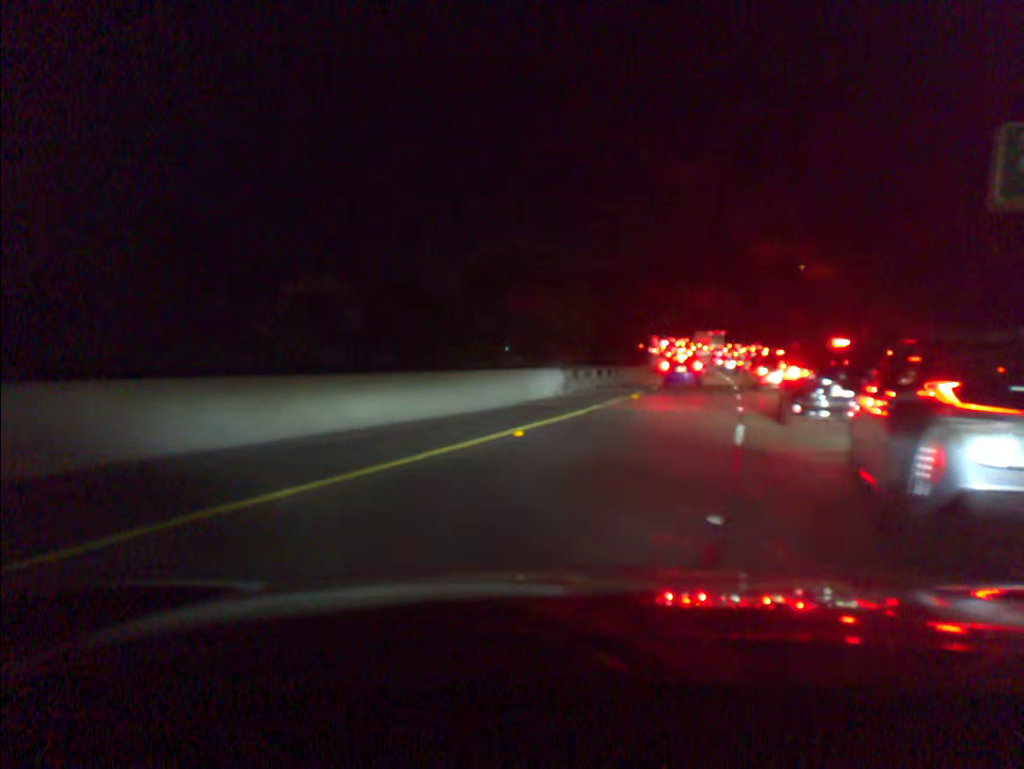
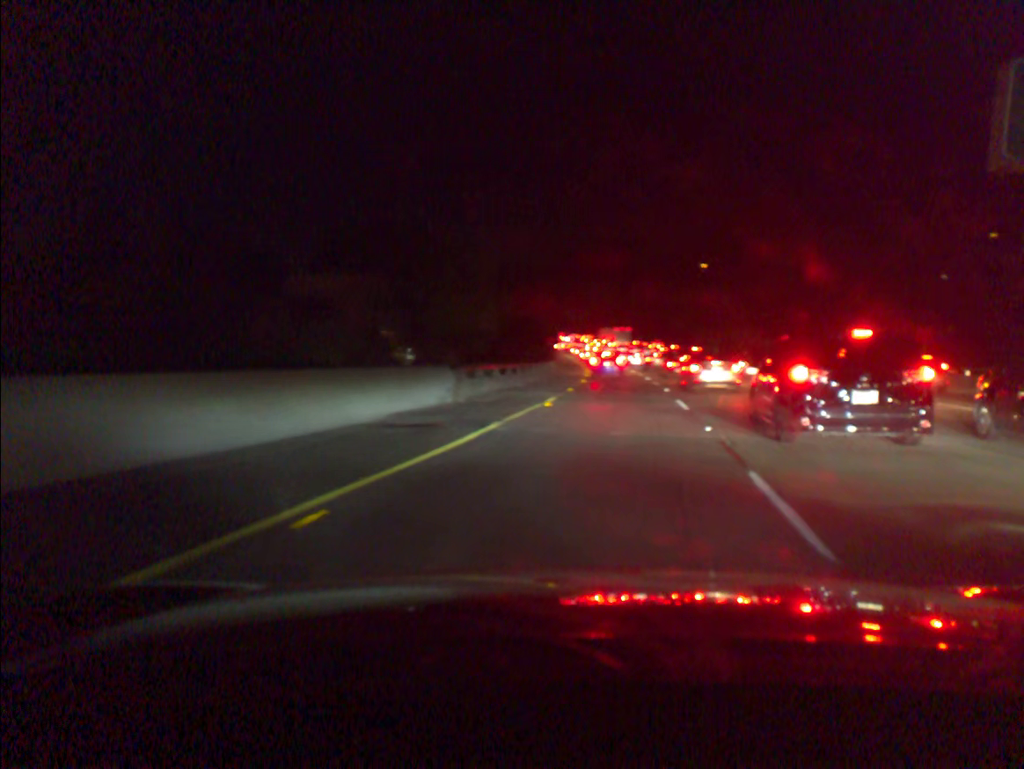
(+0.6, +7.1) m; +9°
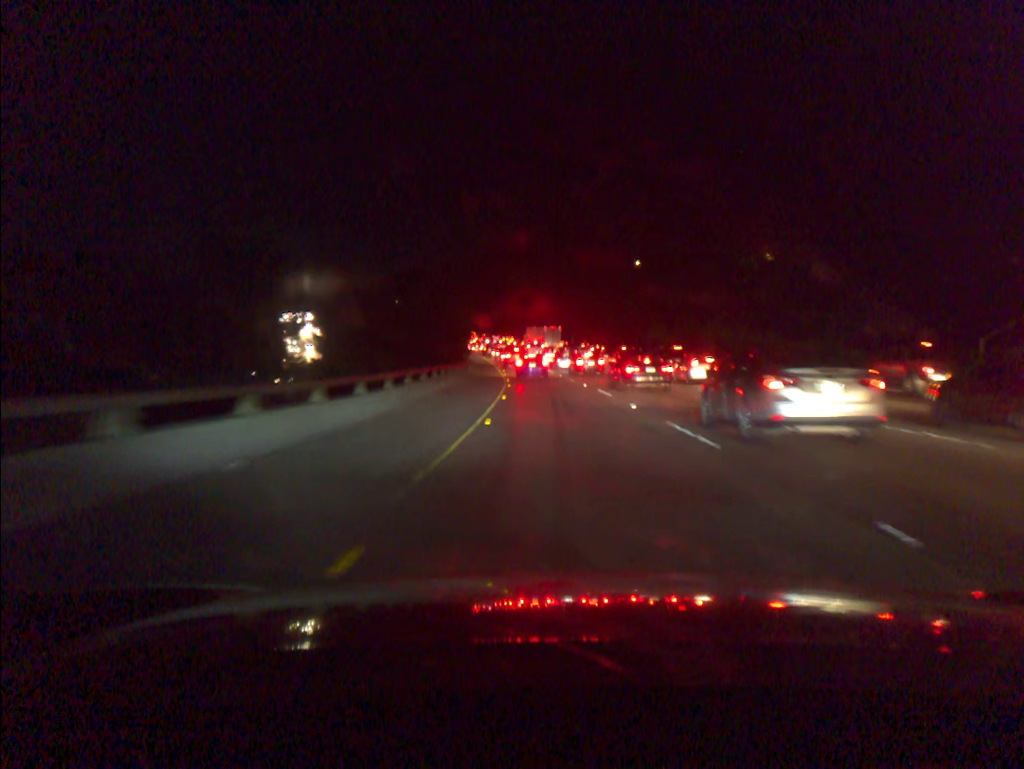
(+1.2, +23.6) m; +4°
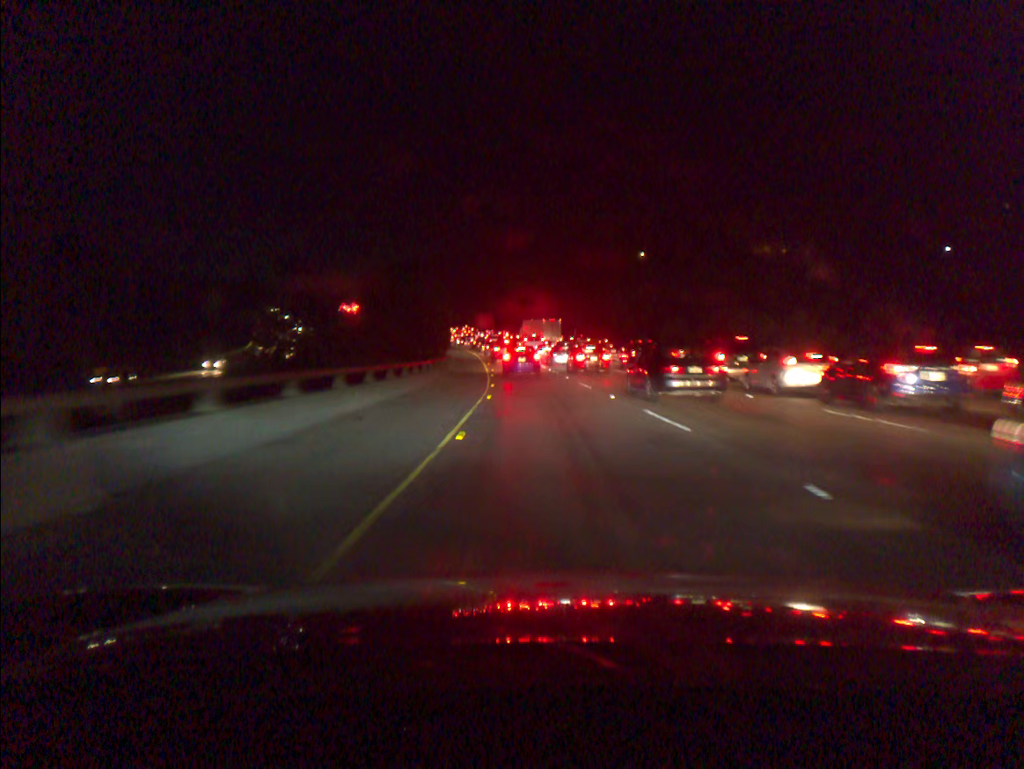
(0.0, +13.2) m; 0°
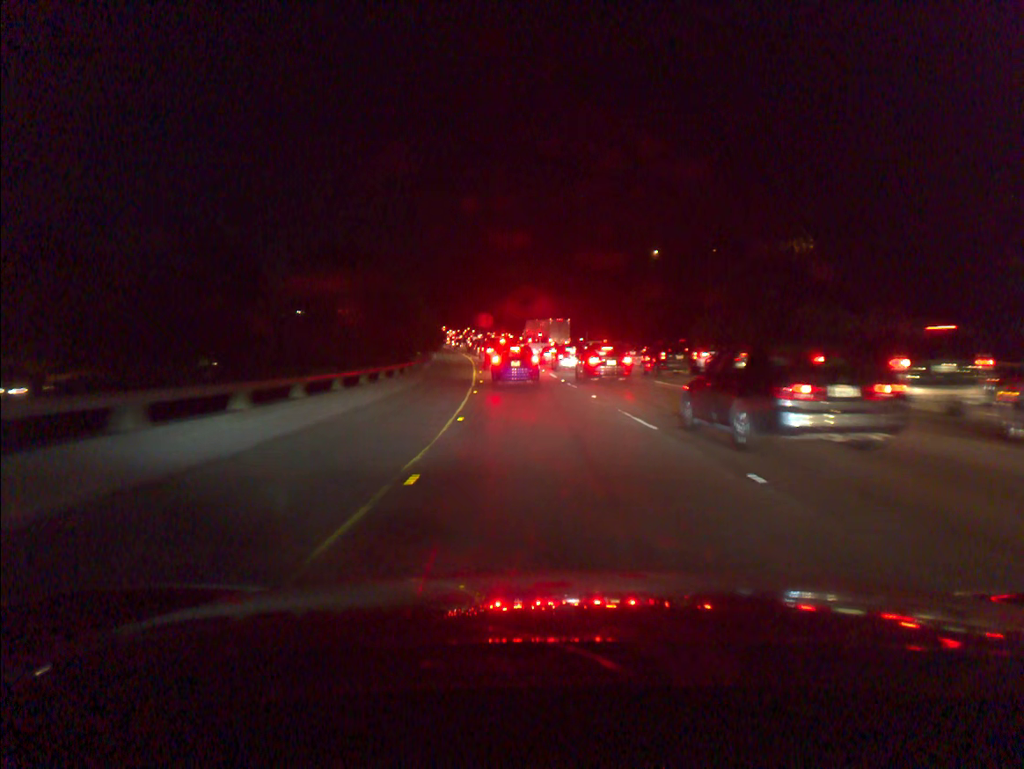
(-0.1, +13.6) m; -1°
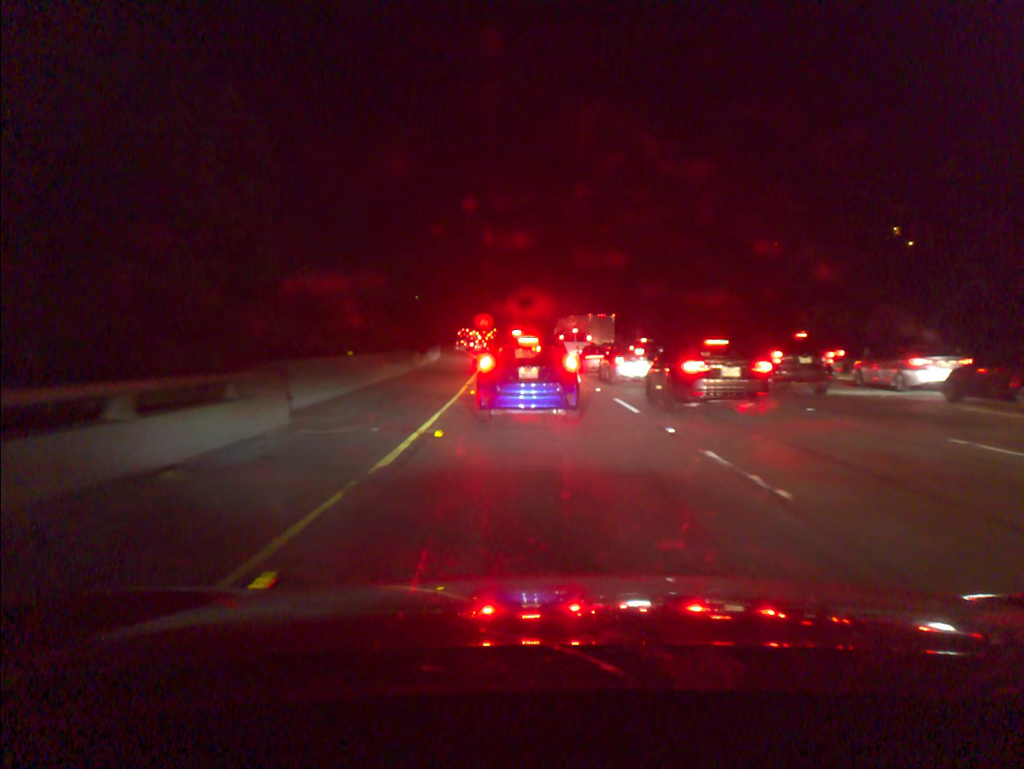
(-0.4, +21.2) m; -3°
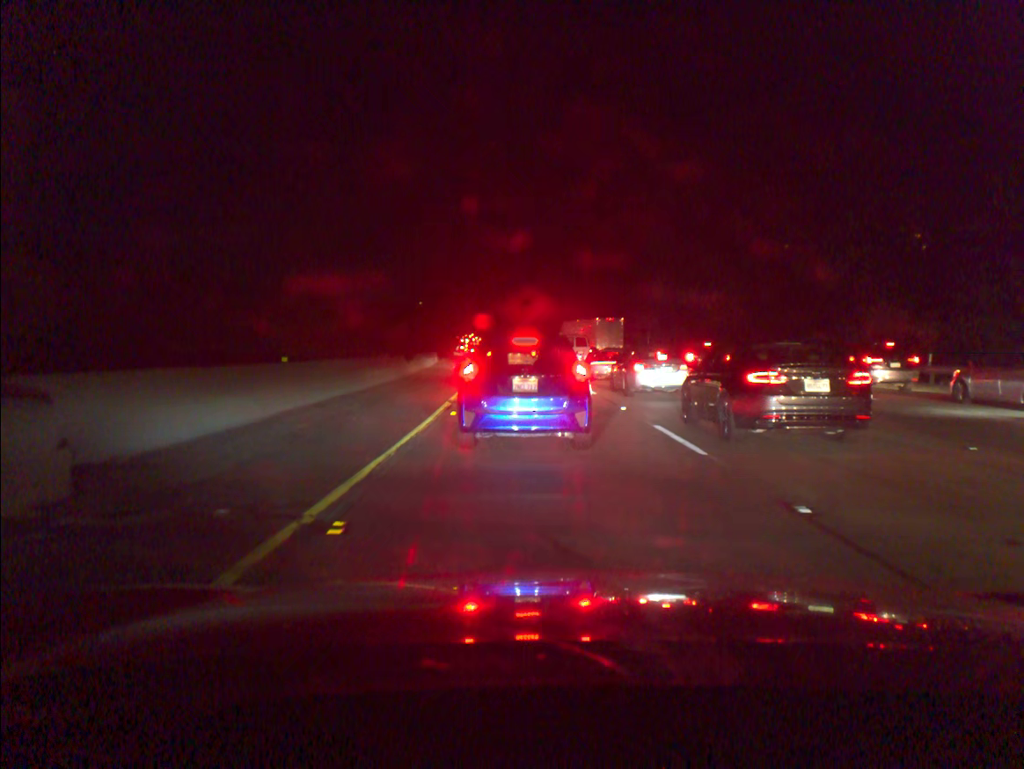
(0.0, +6.1) m; -1°
